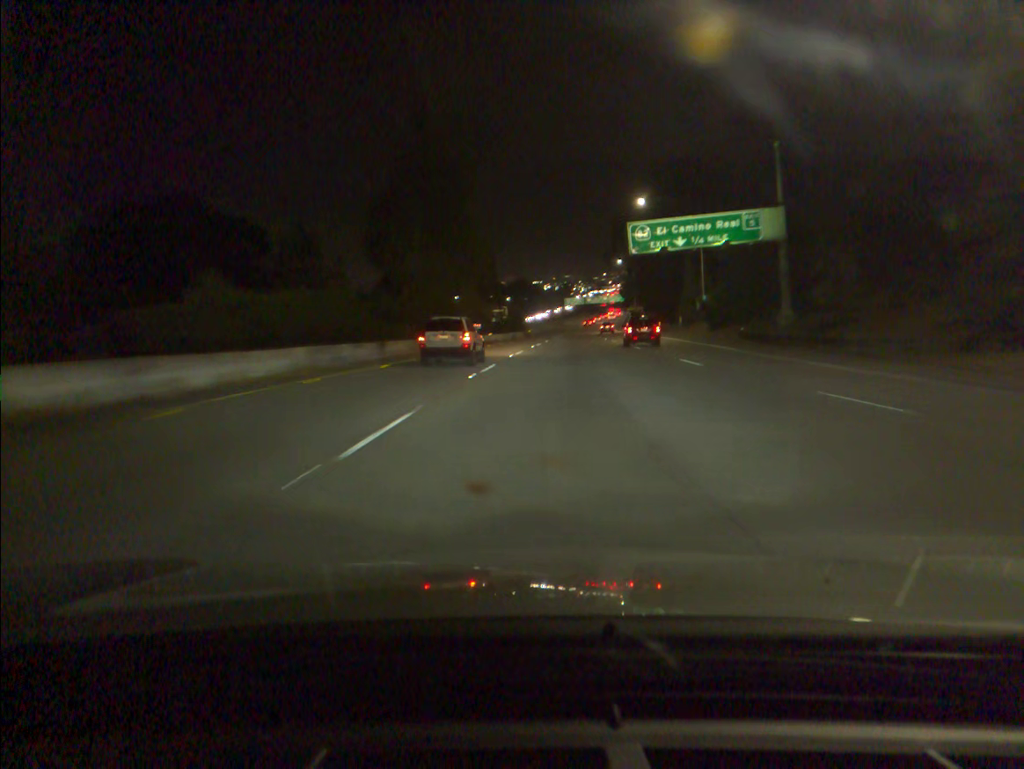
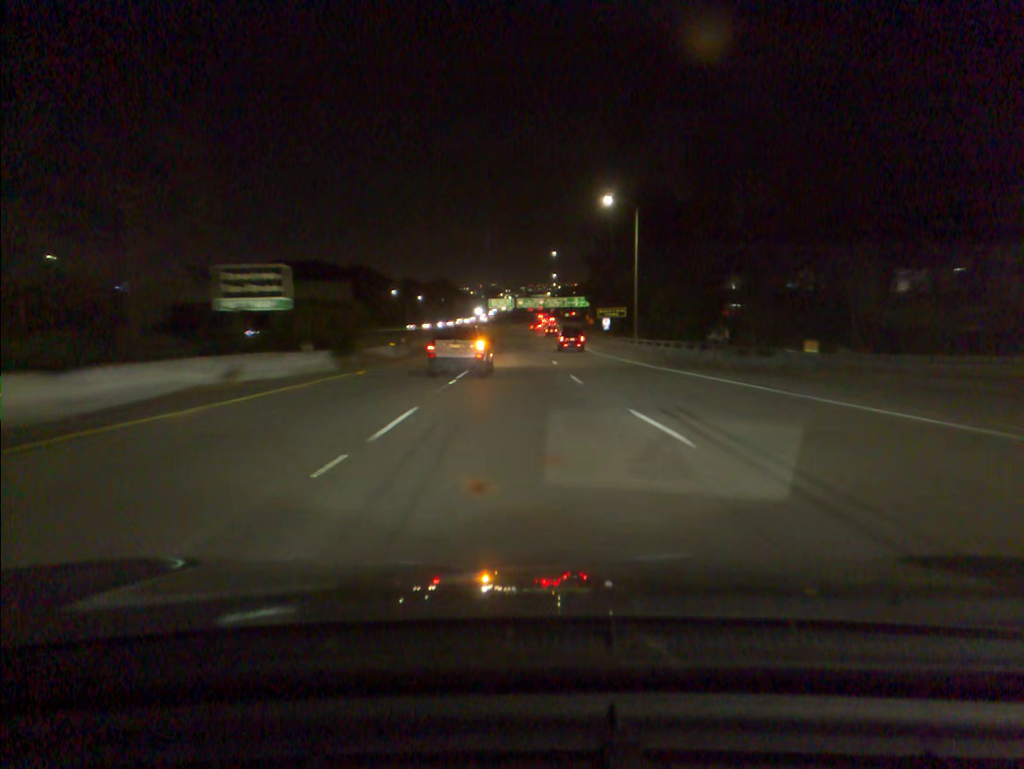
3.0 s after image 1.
(+4.2, +73.6) m; +5°
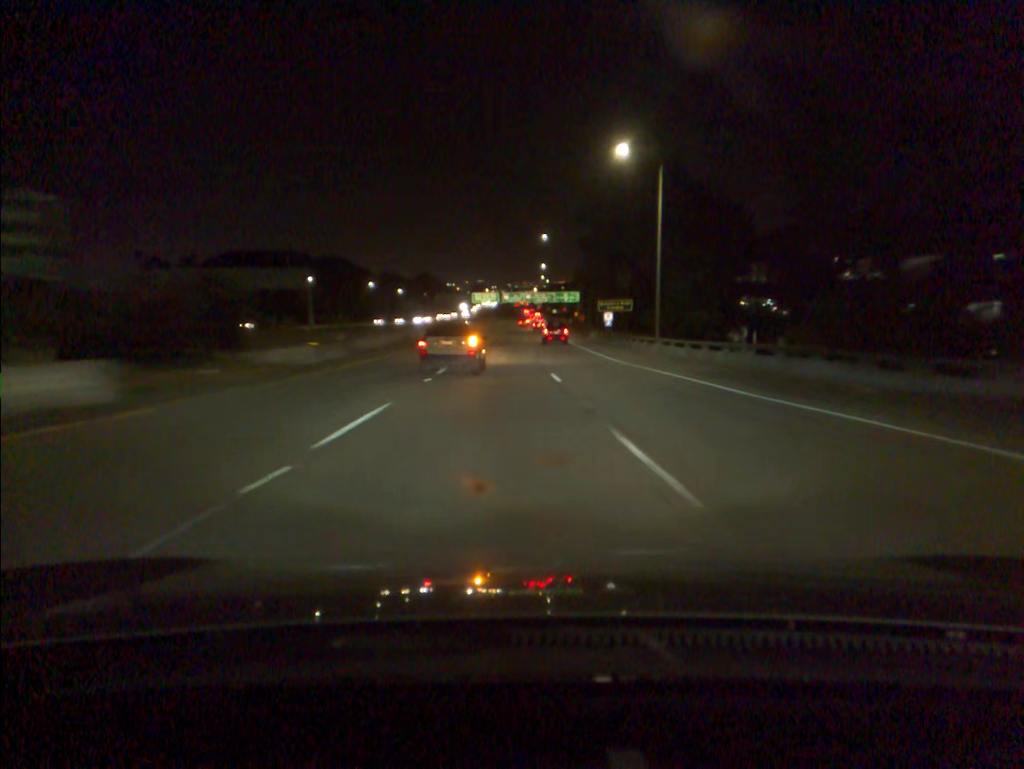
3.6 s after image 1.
(+0.1, +15.7) m; +1°
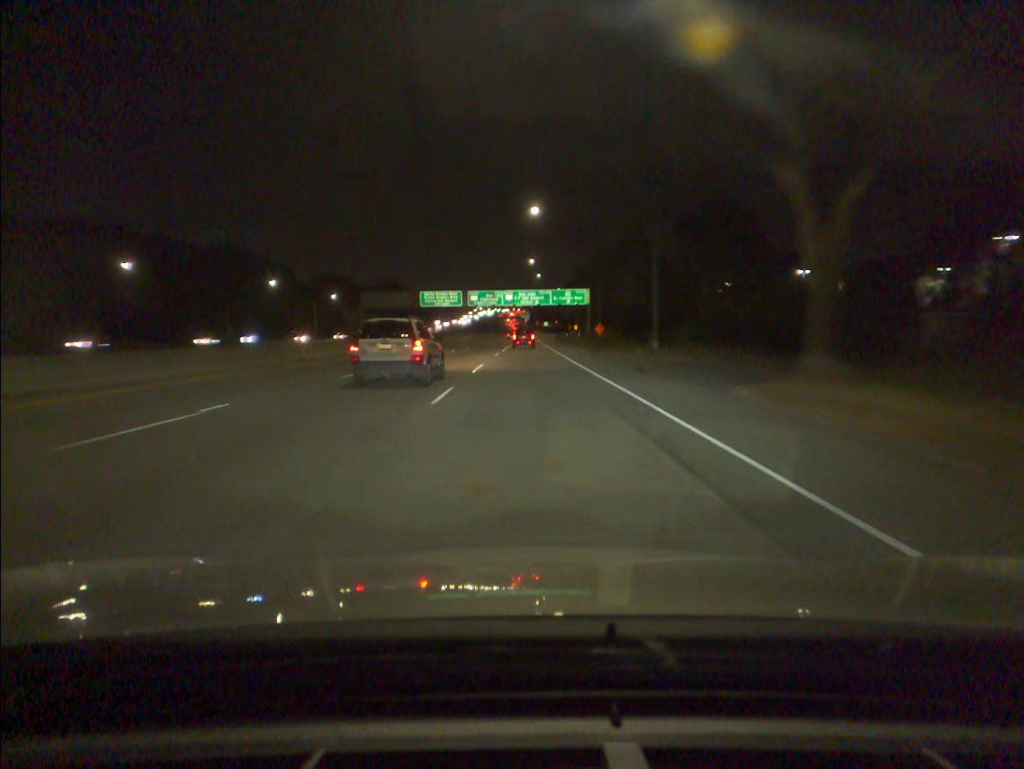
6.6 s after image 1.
(+1.6, +81.1) m; +1°
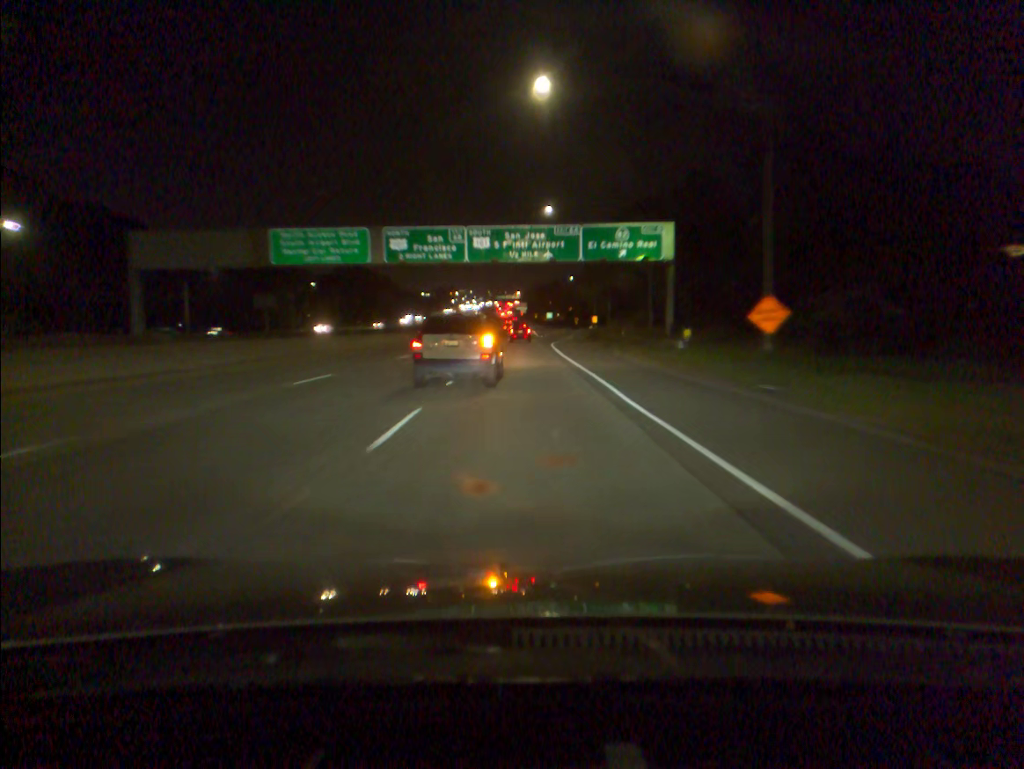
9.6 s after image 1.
(+0.2, +81.0) m; 0°
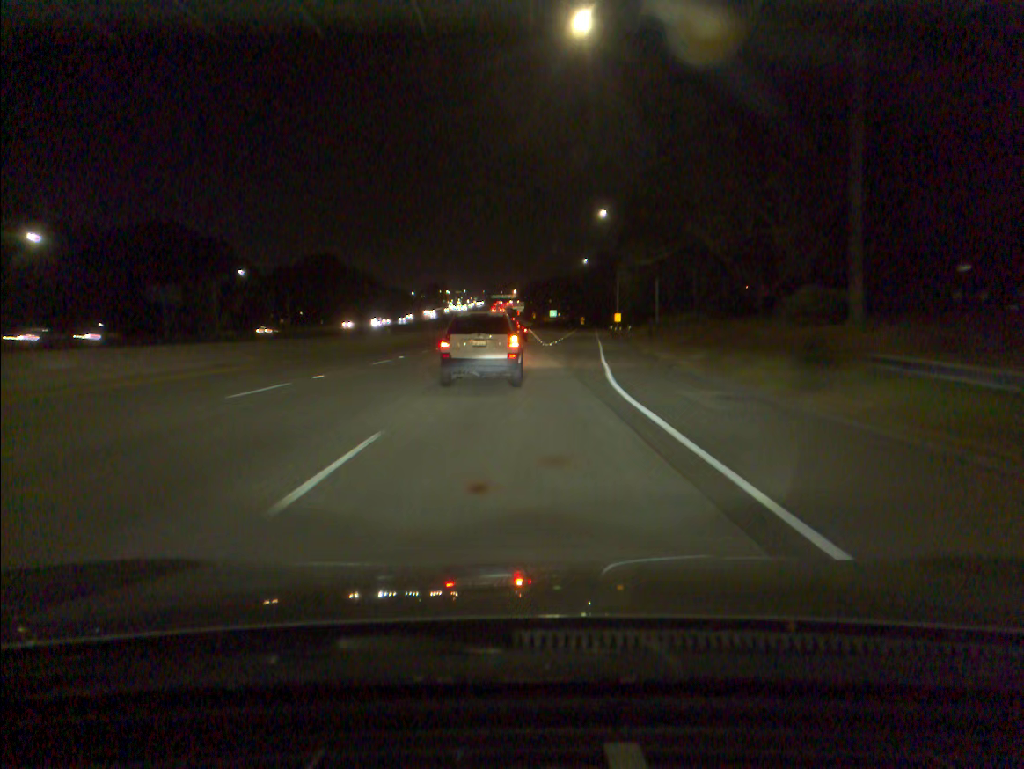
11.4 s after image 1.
(0.0, +47.4) m; 0°
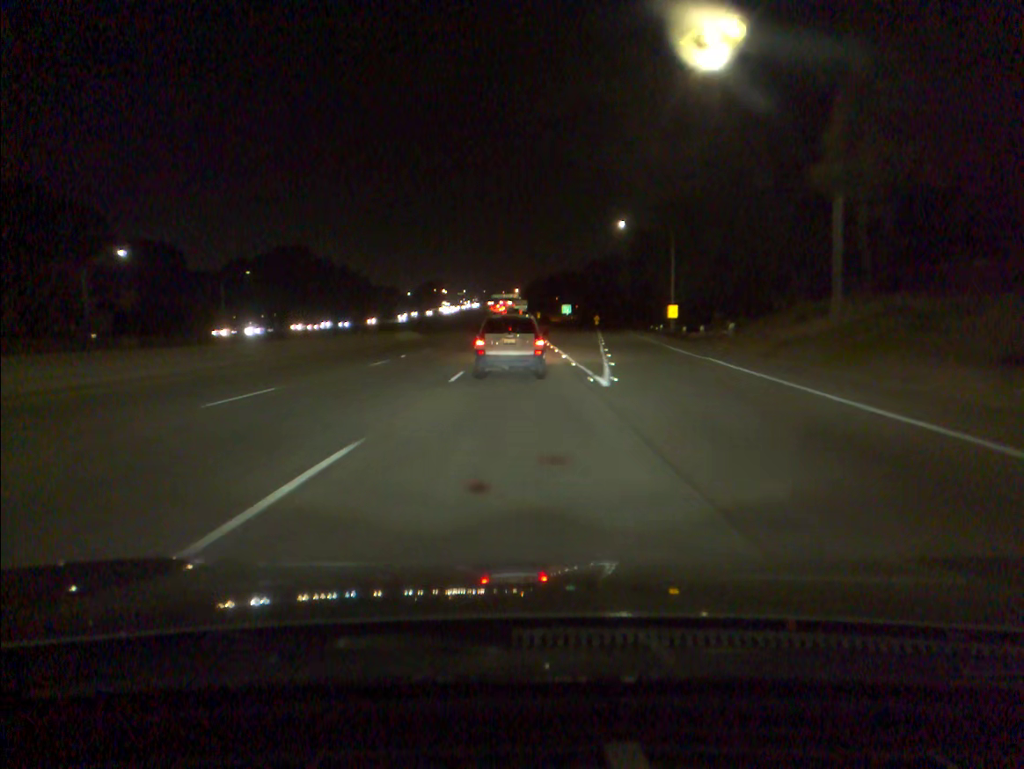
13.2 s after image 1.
(0.0, +45.3) m; 0°
